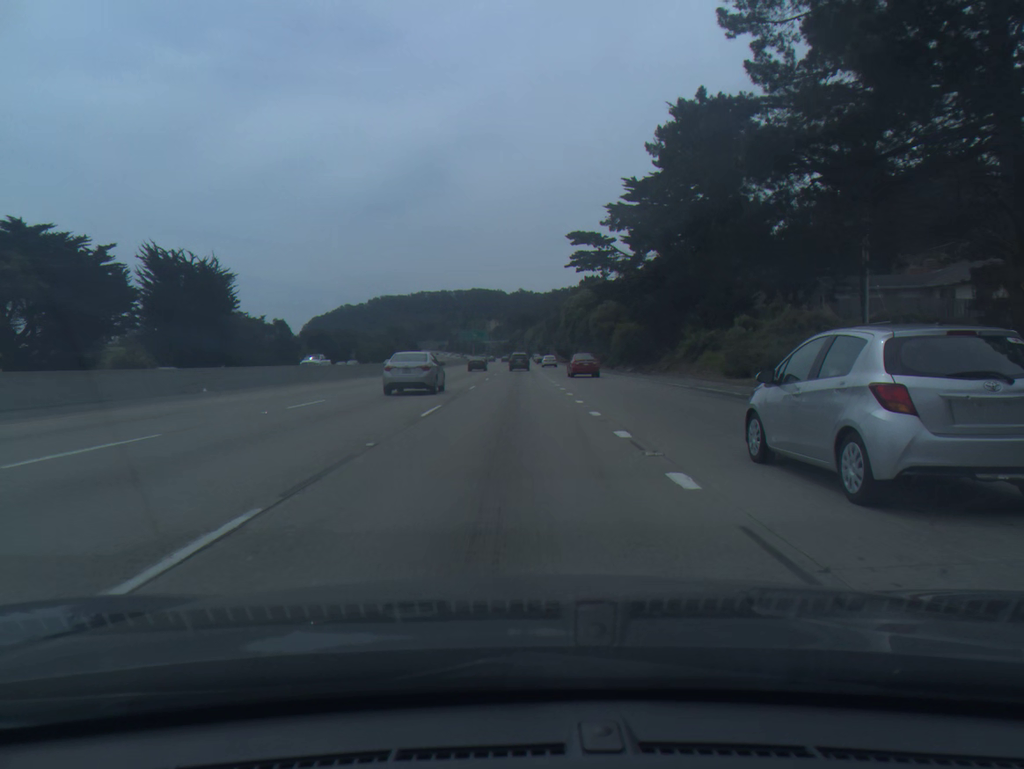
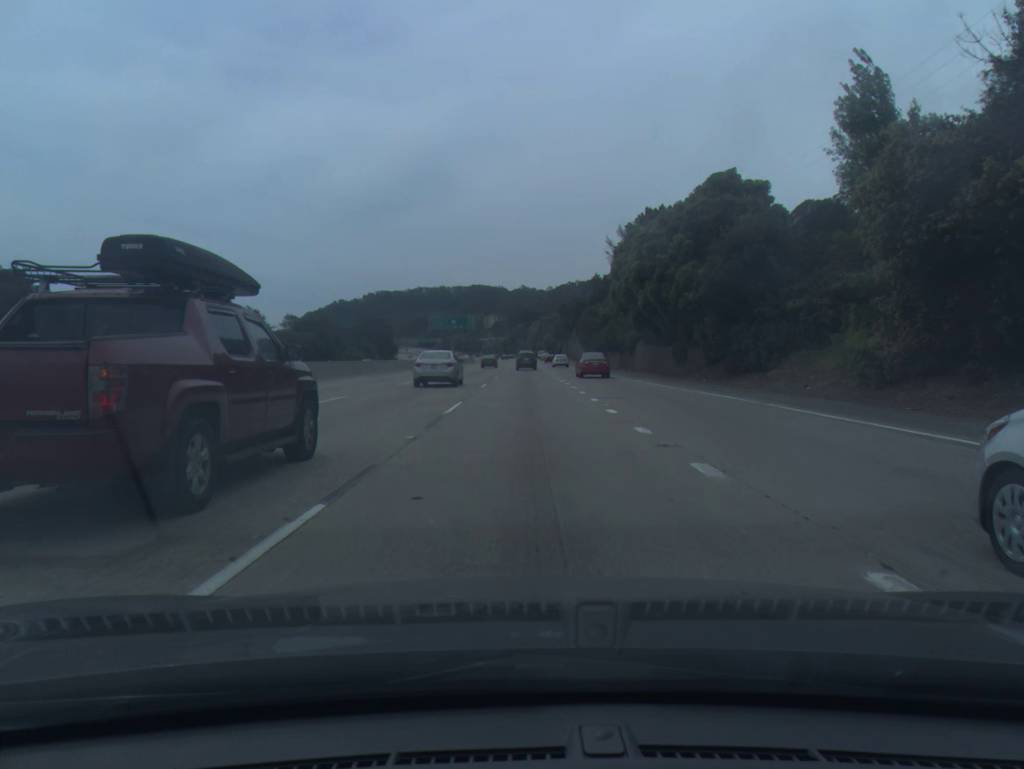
(-0.1, +70.8) m; 0°
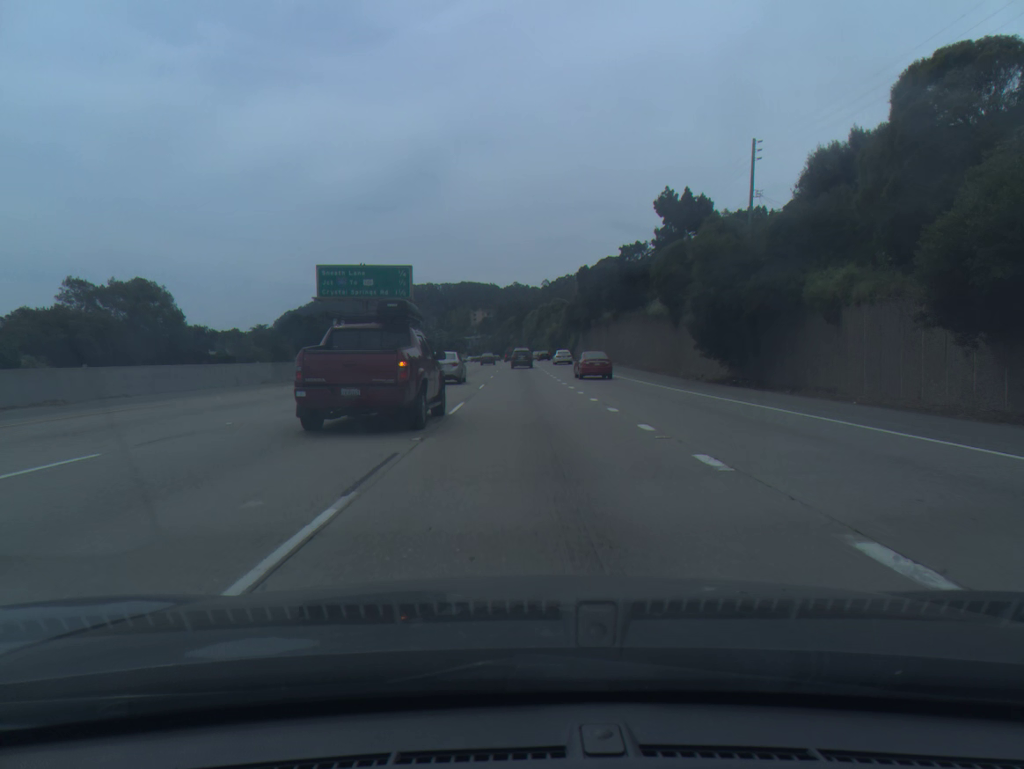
(+0.1, +71.4) m; 0°
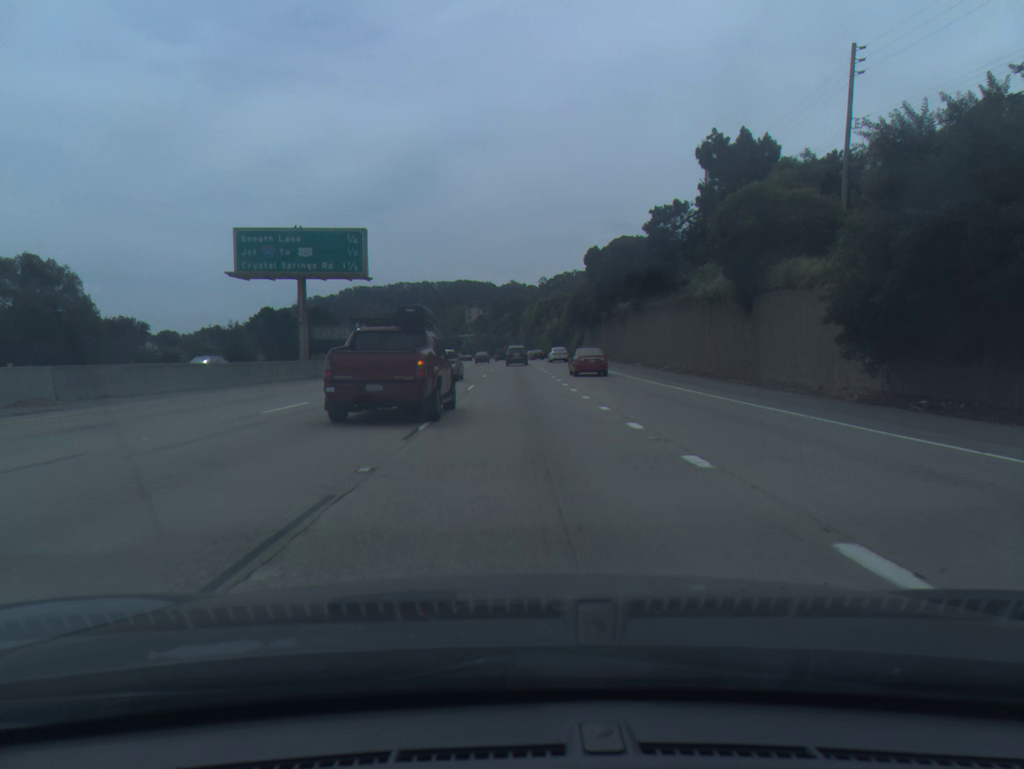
(0.0, +17.8) m; 0°
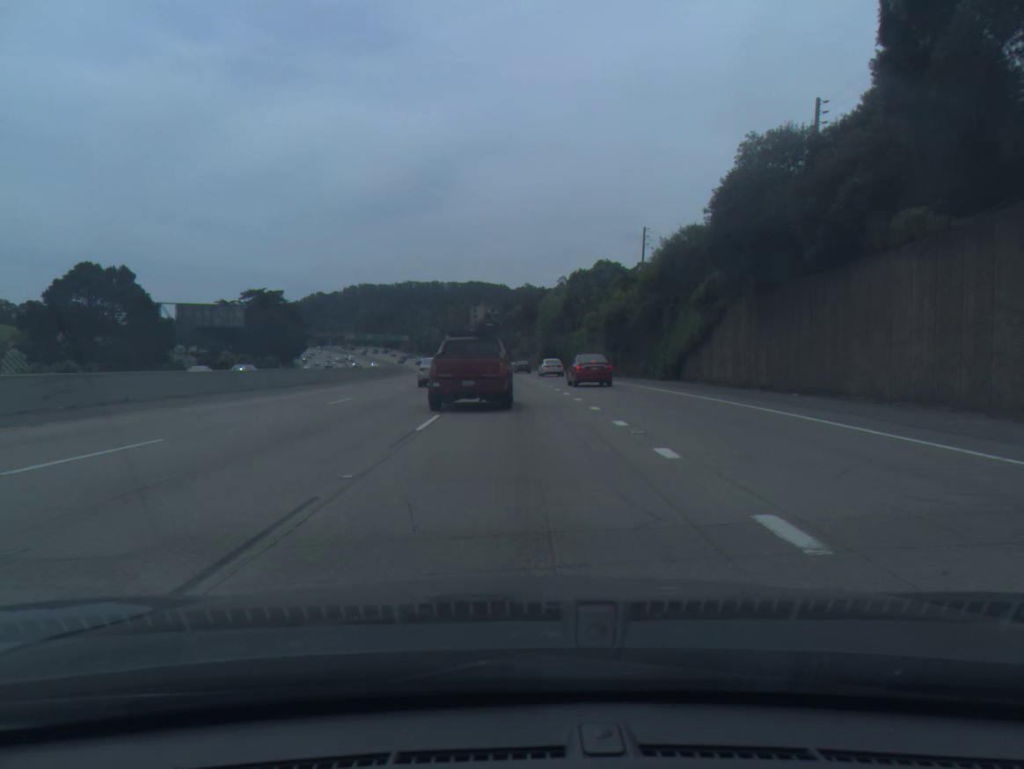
(-0.4, +70.9) m; -1°
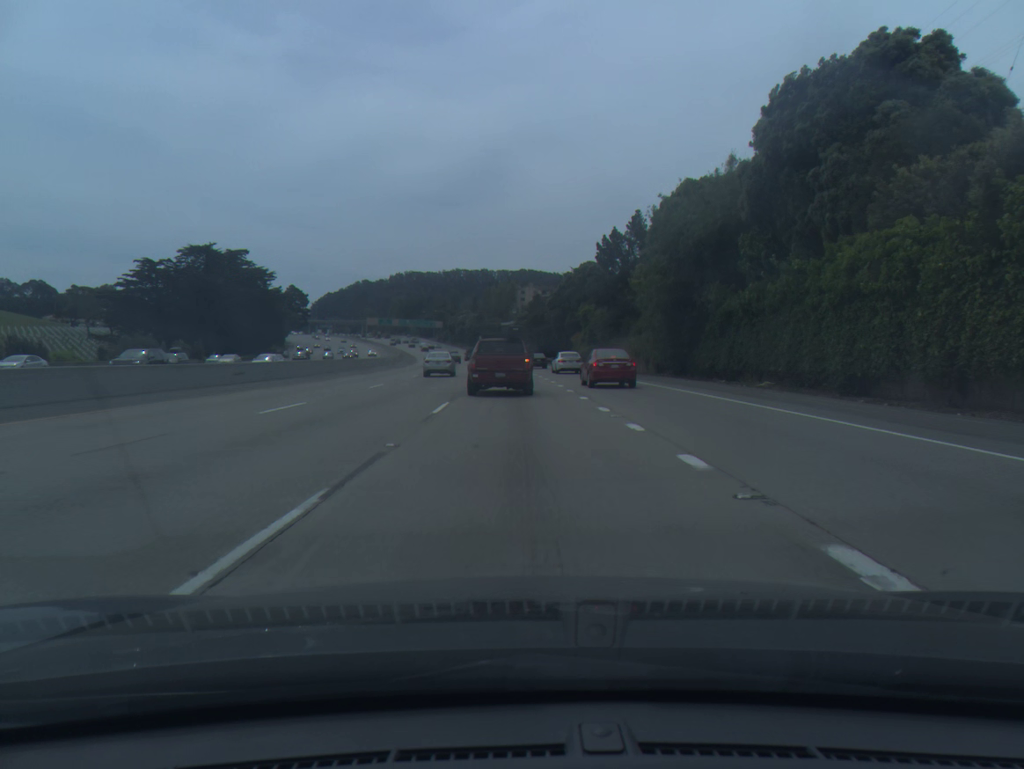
(-1.5, +68.4) m; -4°
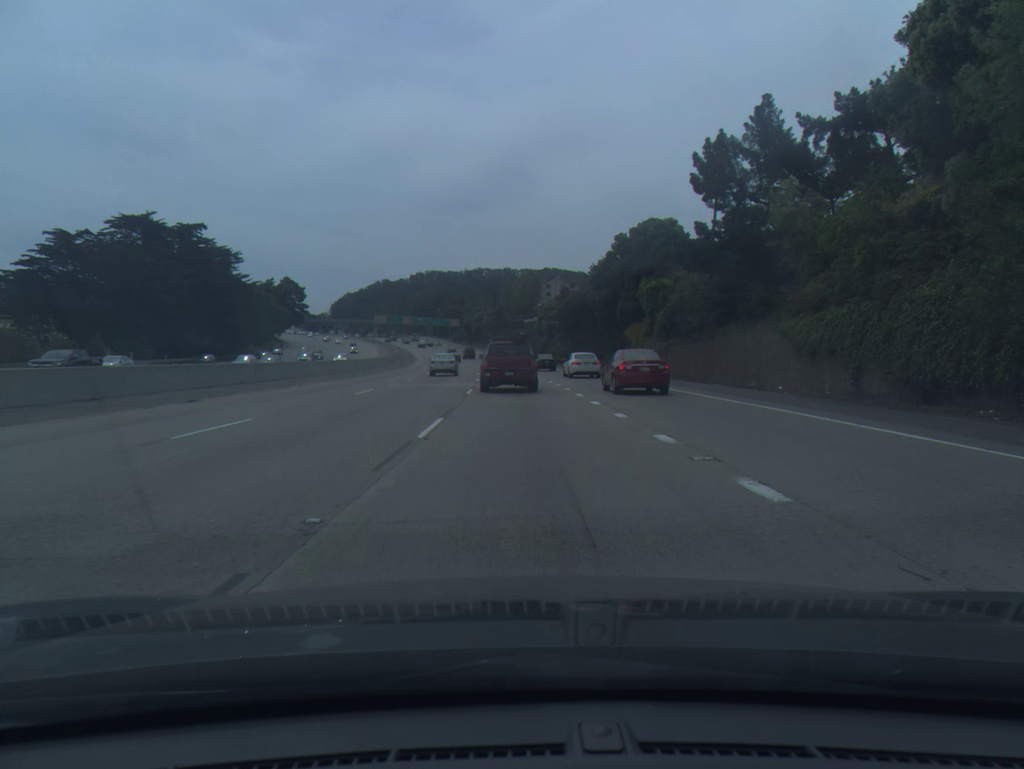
(-0.5, +33.2) m; -2°
